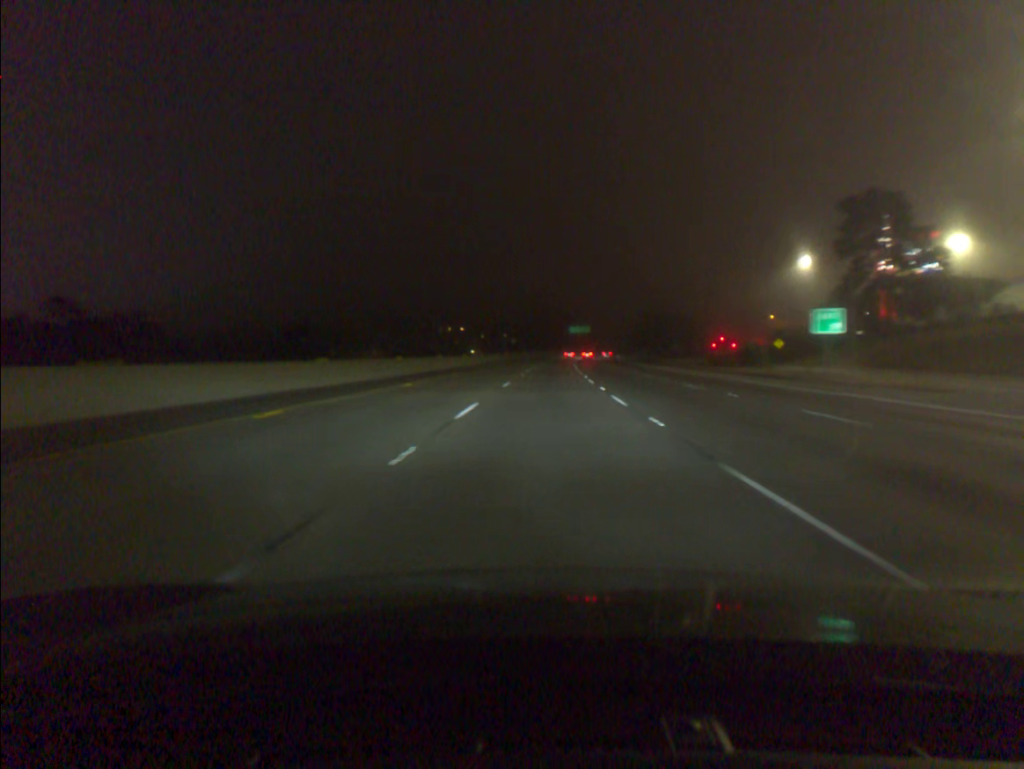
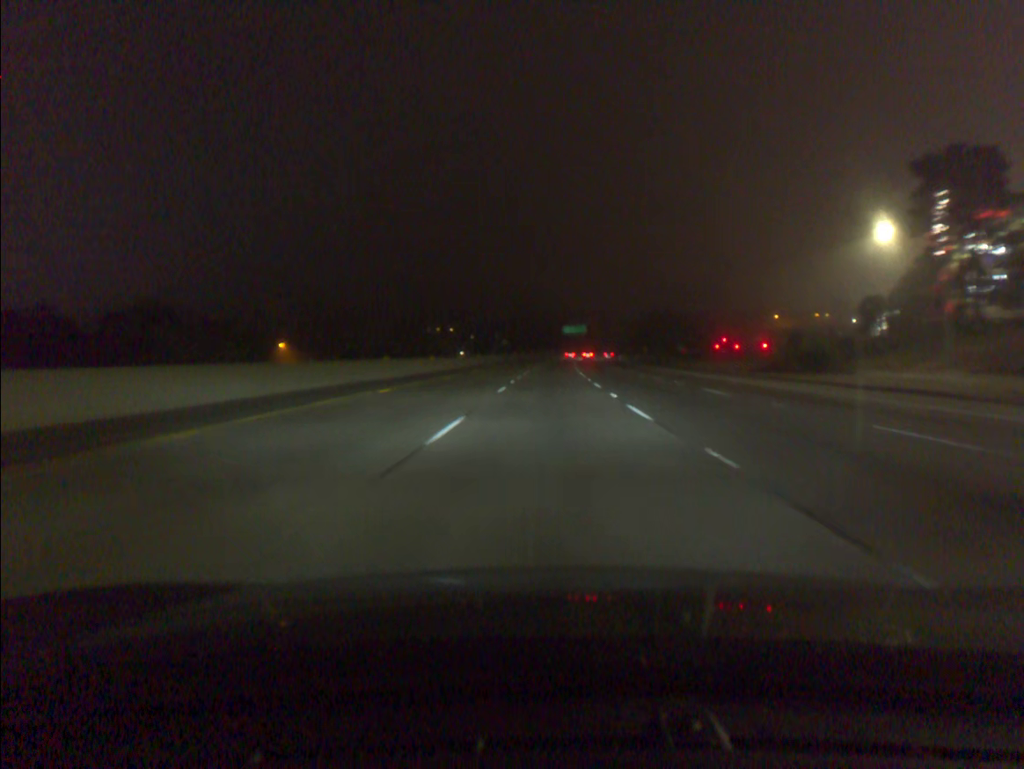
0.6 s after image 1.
(+0.1, +18.6) m; +1°
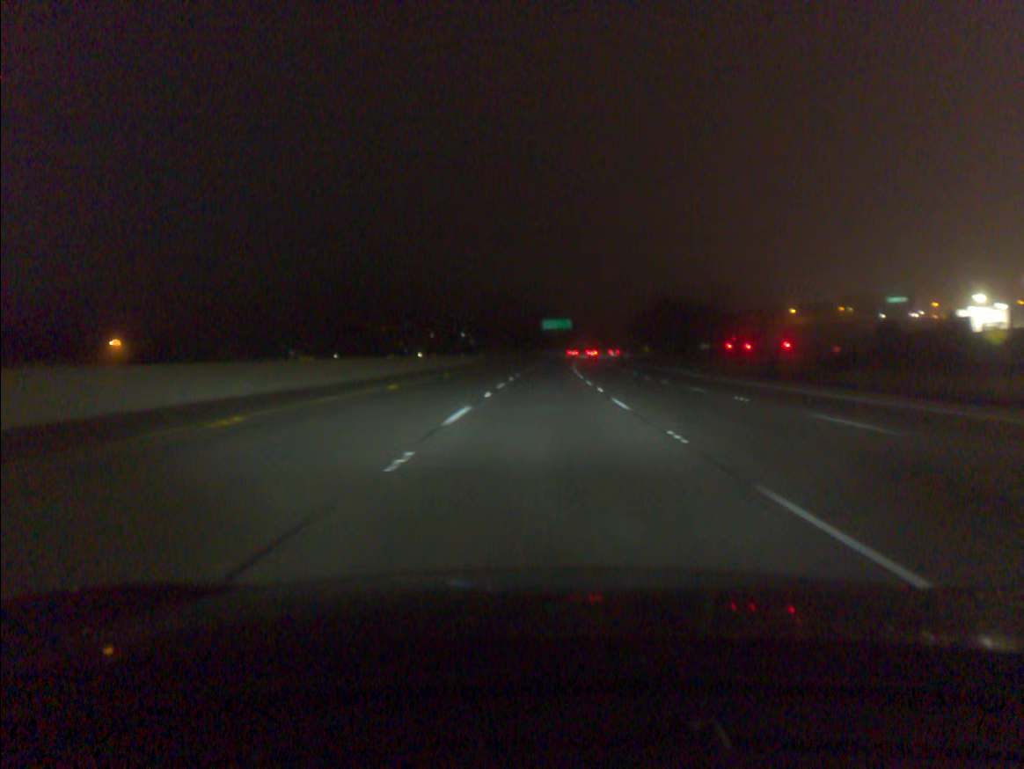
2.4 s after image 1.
(+0.9, +55.9) m; +2°
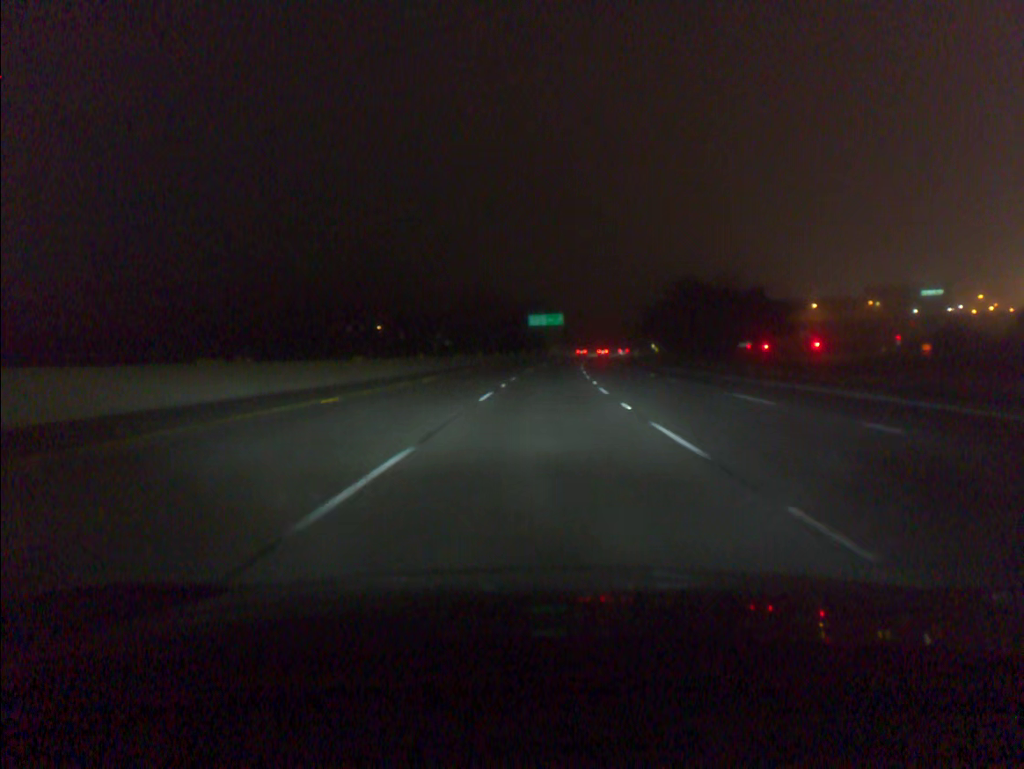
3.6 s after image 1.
(+0.3, +37.3) m; +1°
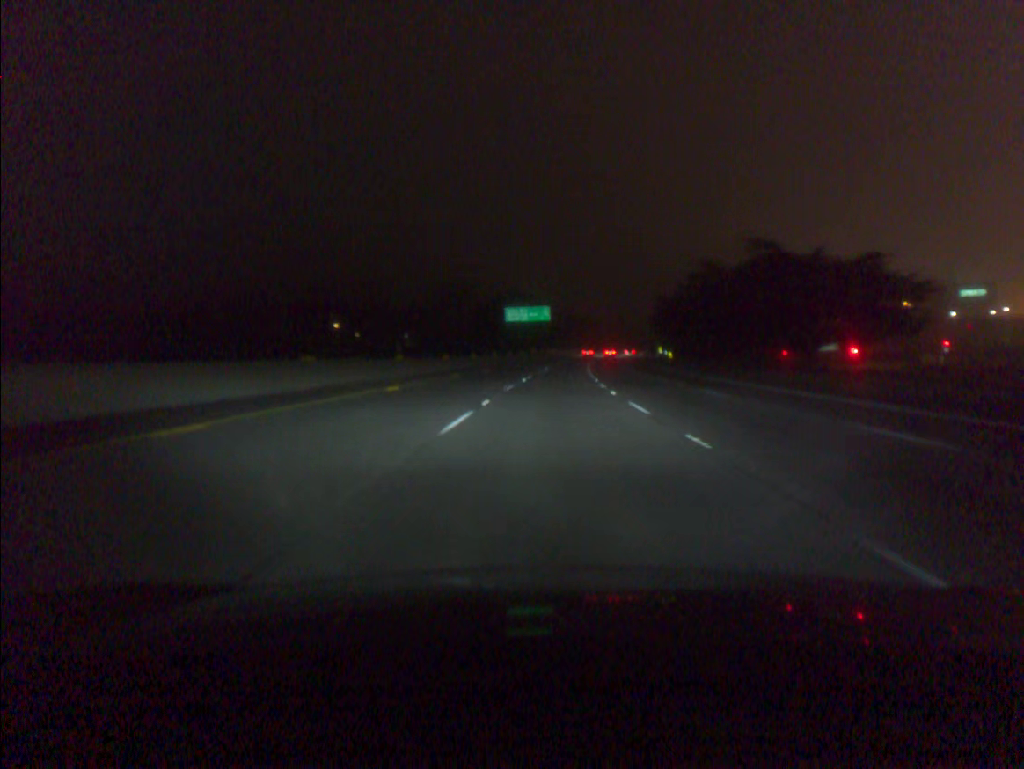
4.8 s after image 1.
(+0.4, +37.4) m; +1°
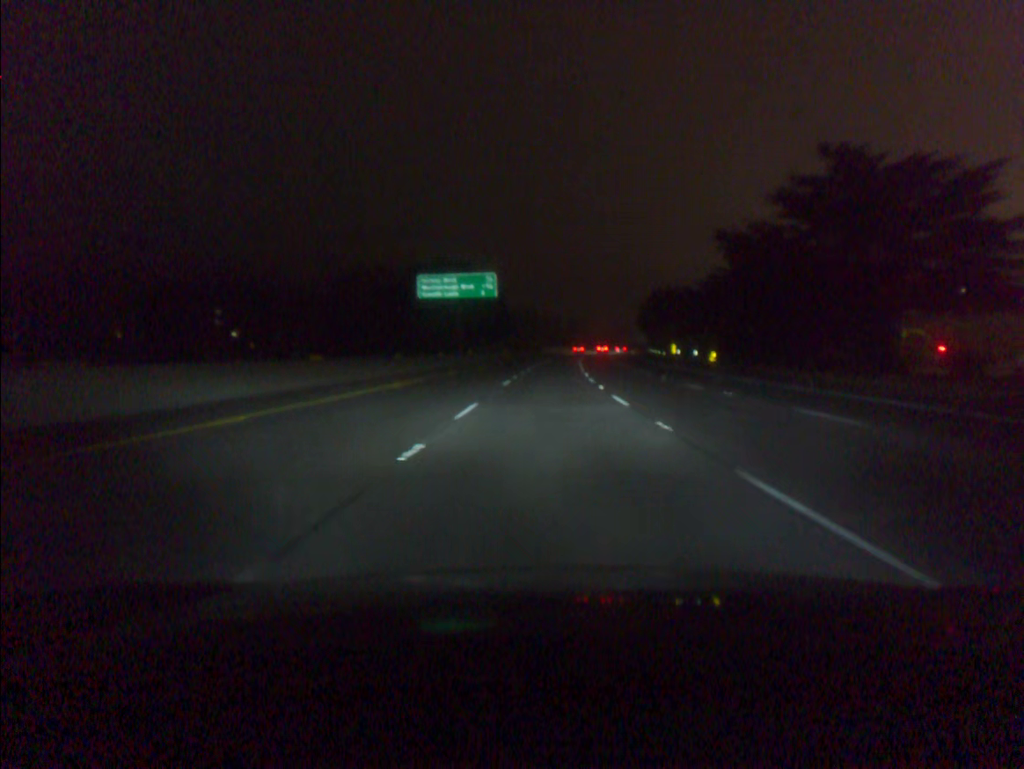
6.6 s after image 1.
(+1.7, +56.1) m; +3°
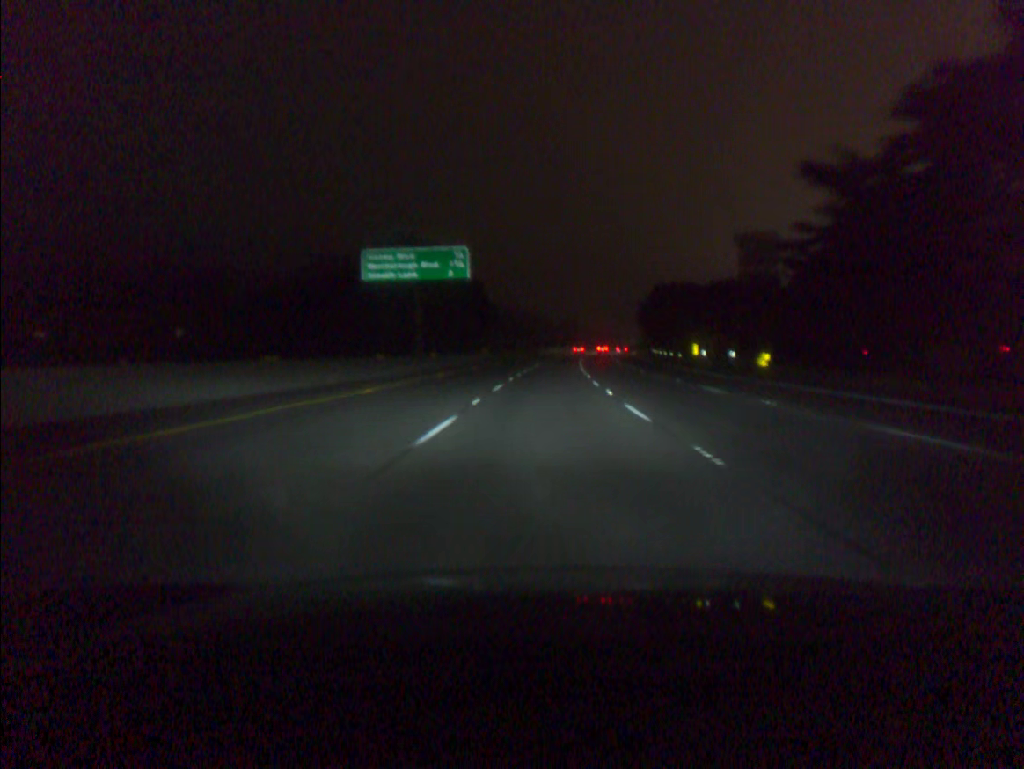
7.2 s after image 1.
(+0.1, +18.7) m; +1°
